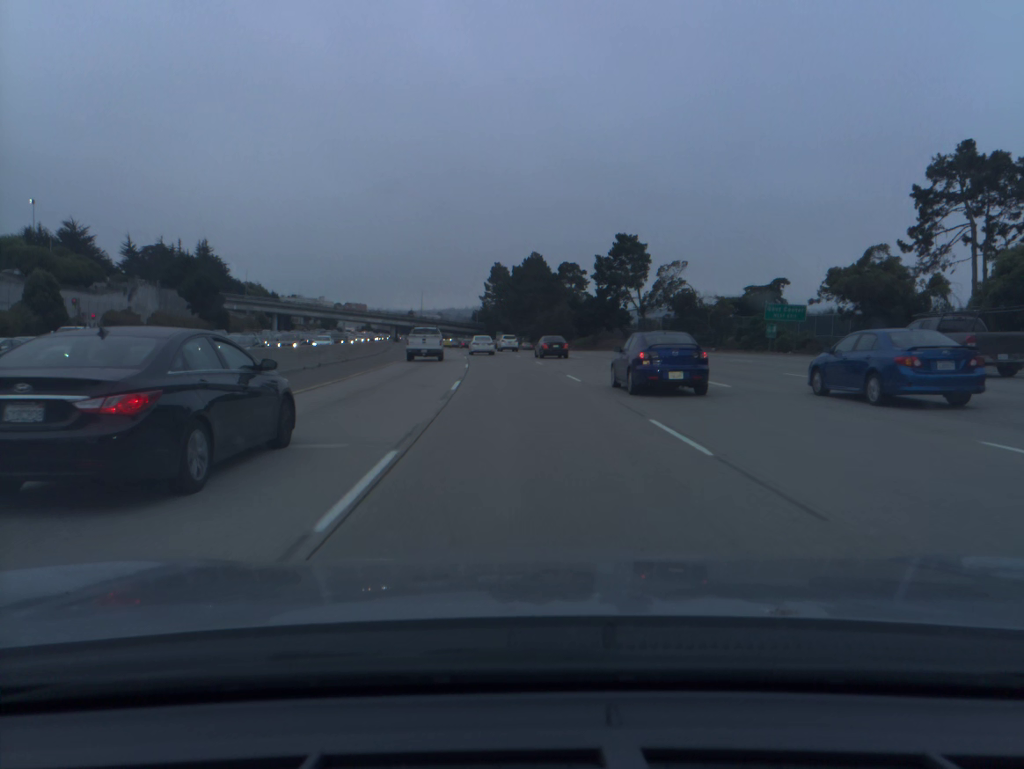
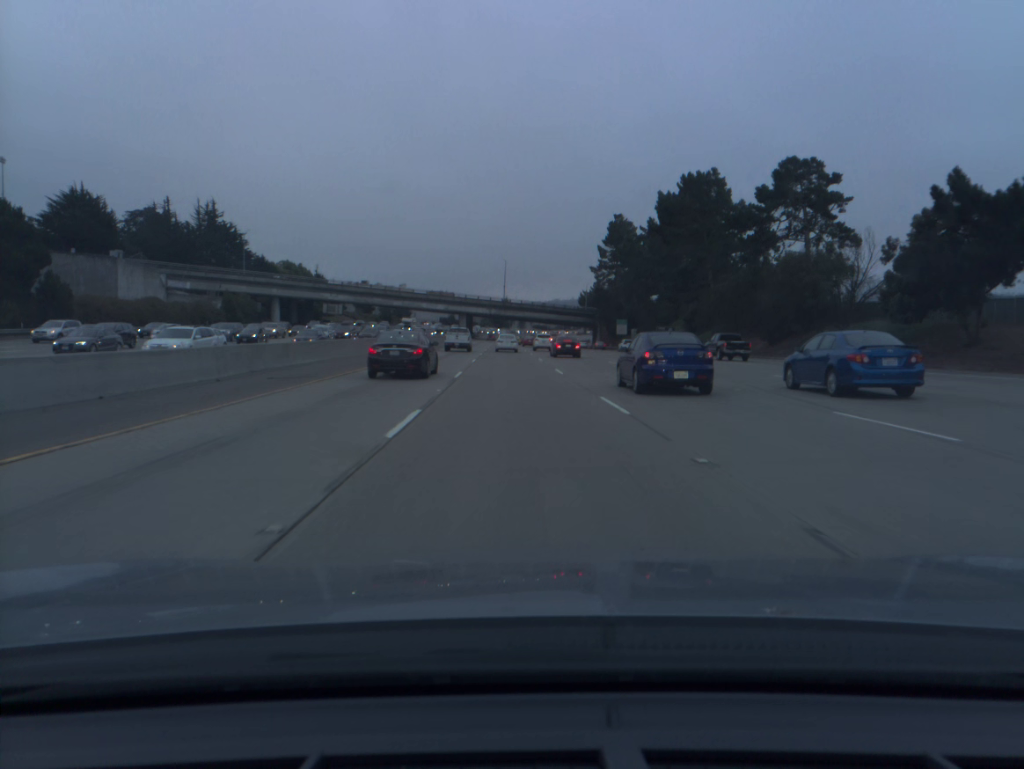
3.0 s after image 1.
(-5.4, +82.8) m; -8°
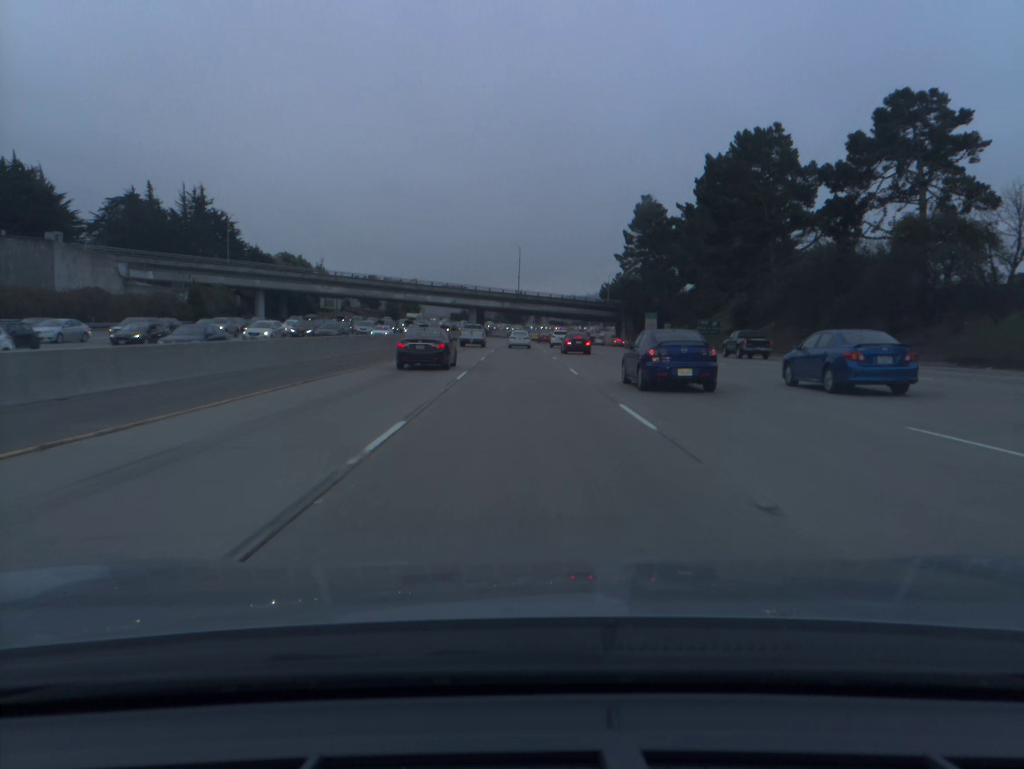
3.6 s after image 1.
(-0.2, +17.0) m; -1°
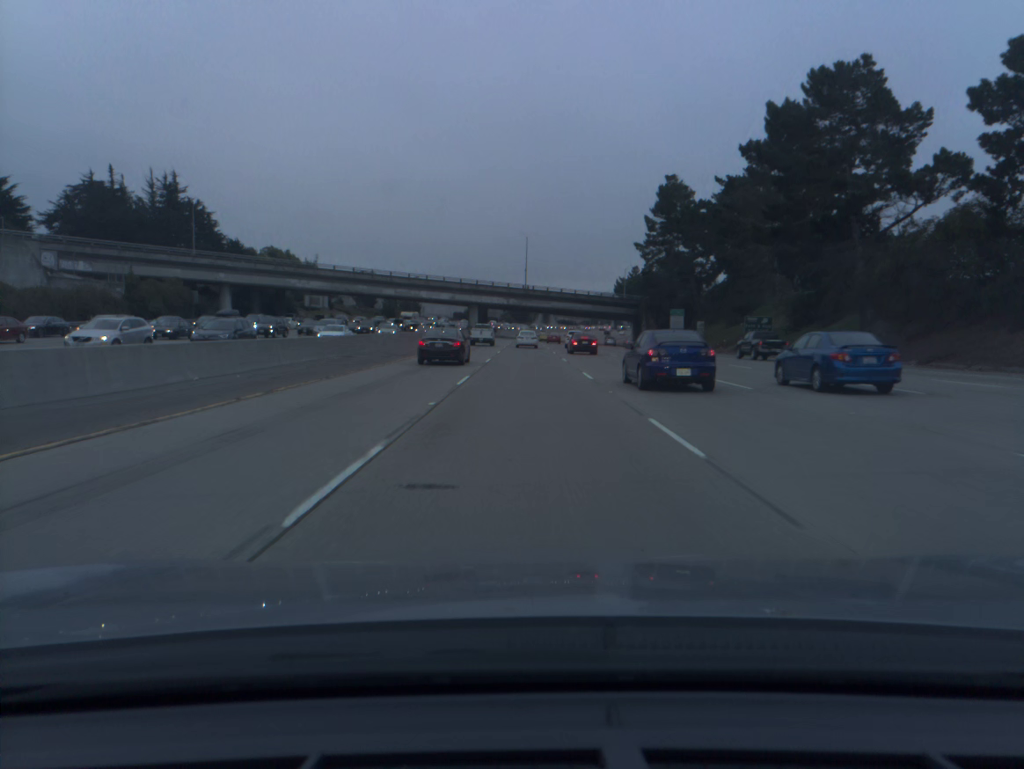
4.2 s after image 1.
(-0.1, +17.0) m; -1°
